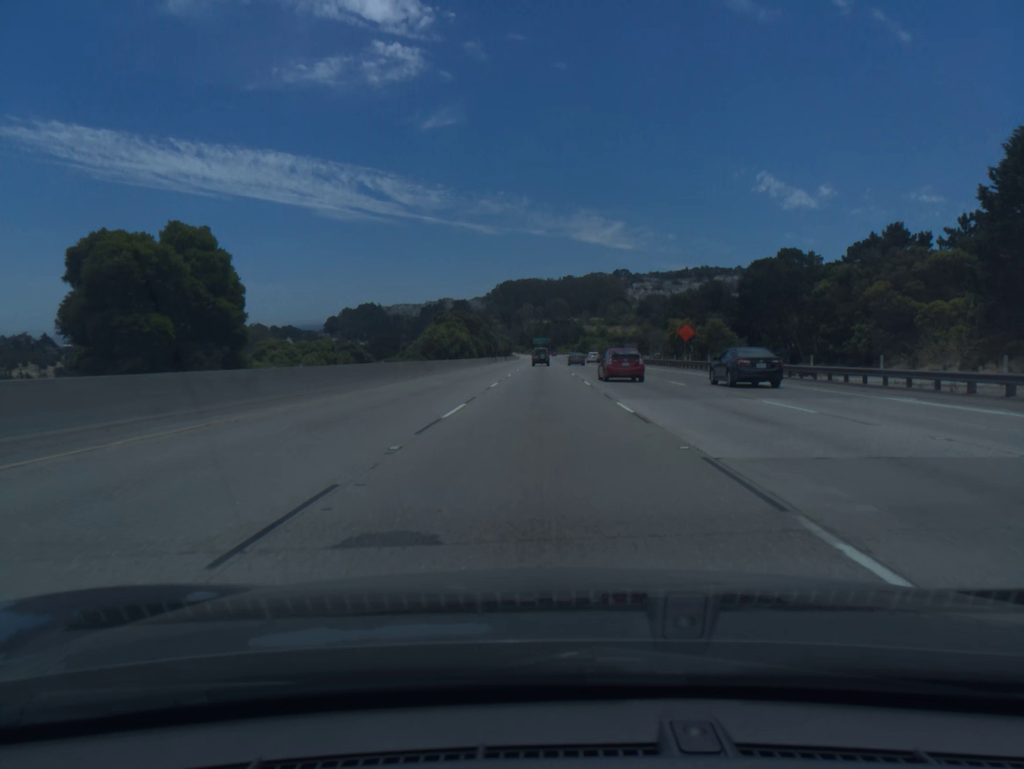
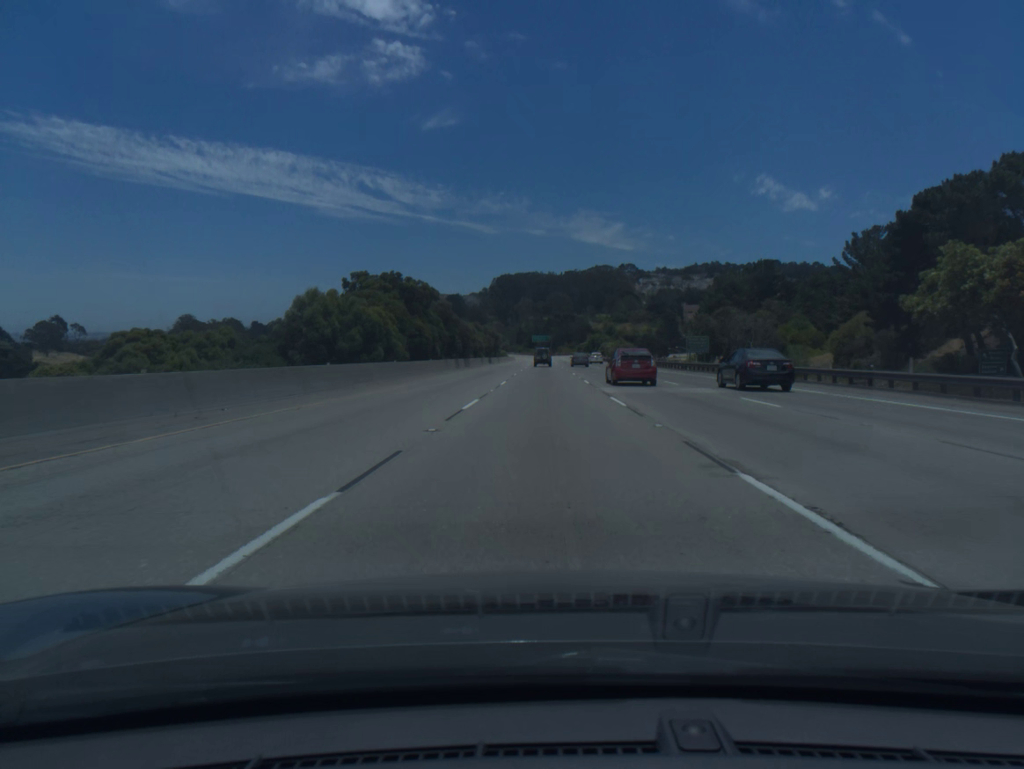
(-0.1, +55.4) m; 0°
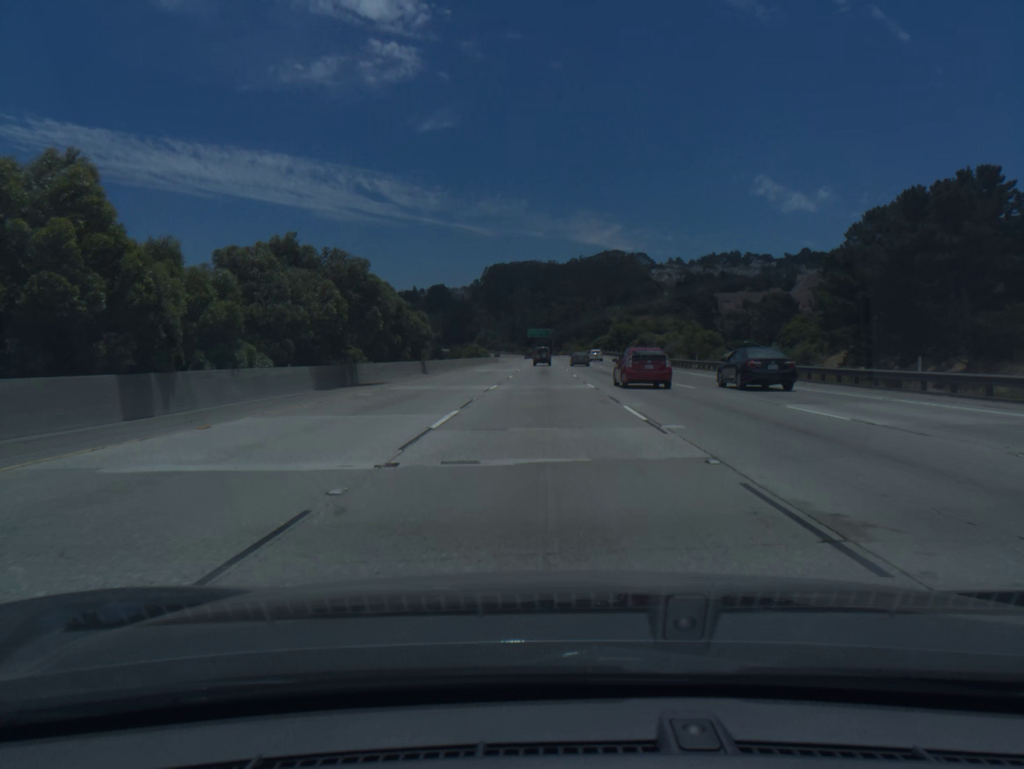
(+0.3, +92.2) m; 0°
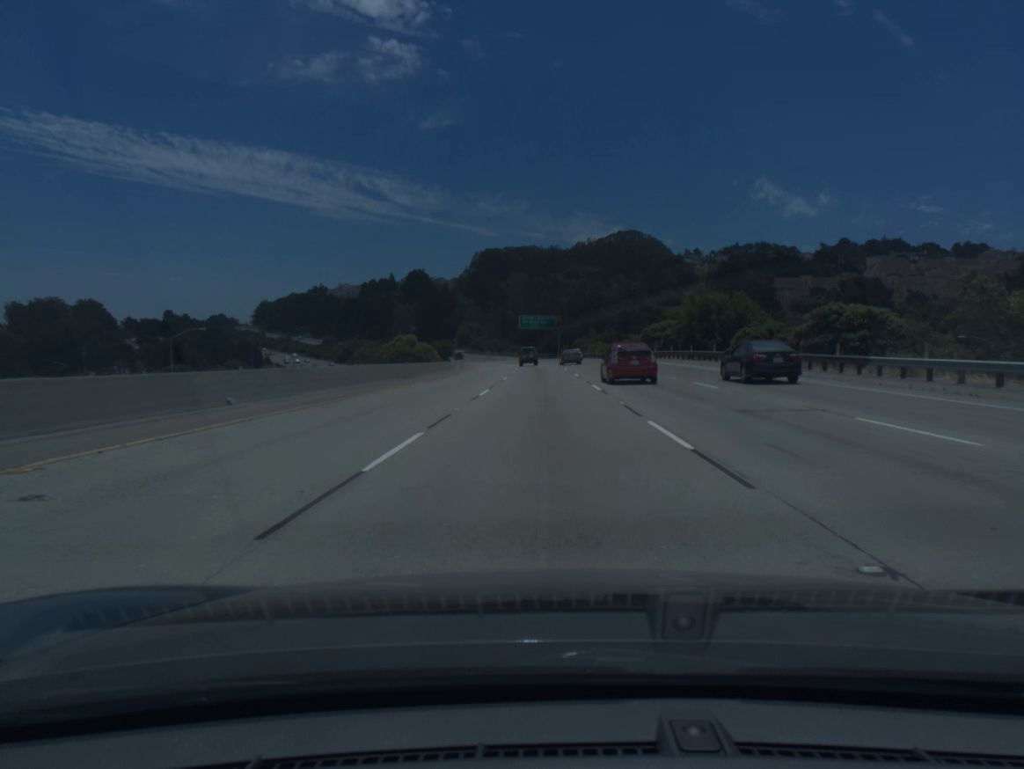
(+0.2, +92.2) m; 0°
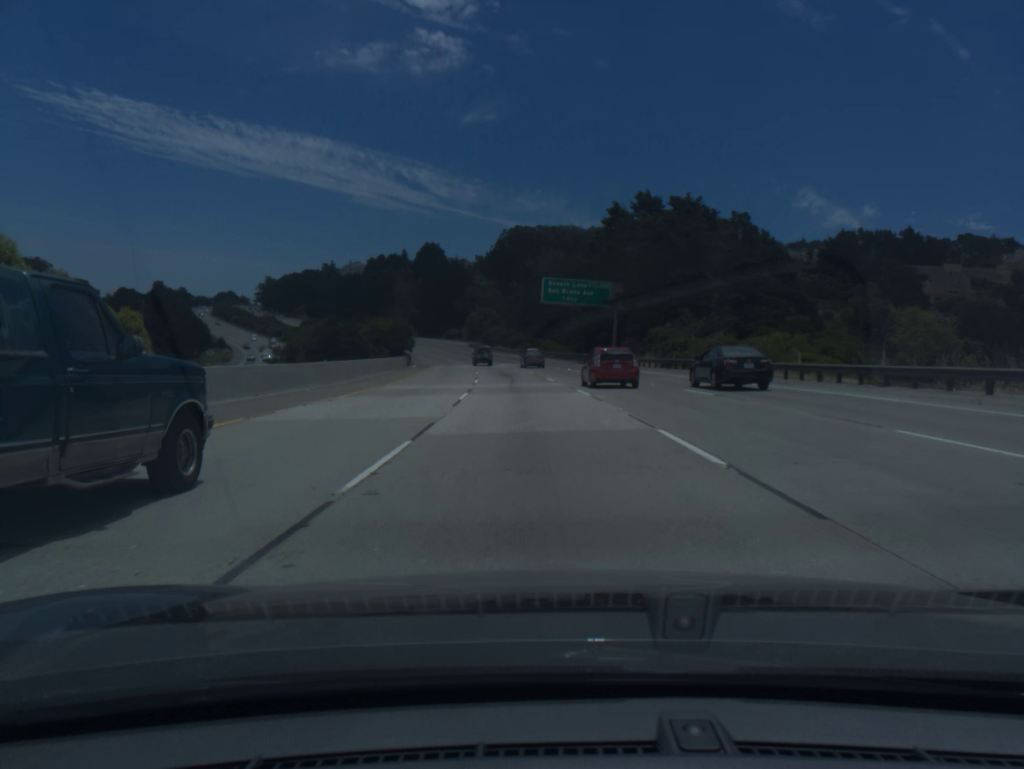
(-0.8, +74.1) m; -2°
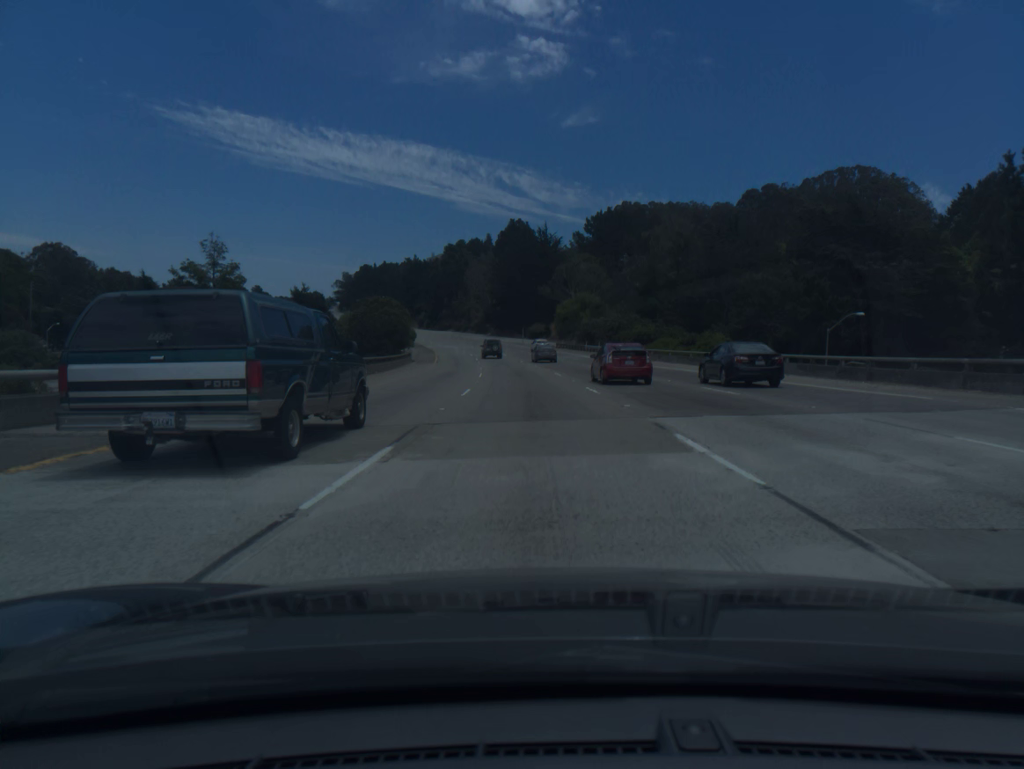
(-4.8, +74.0) m; -7°
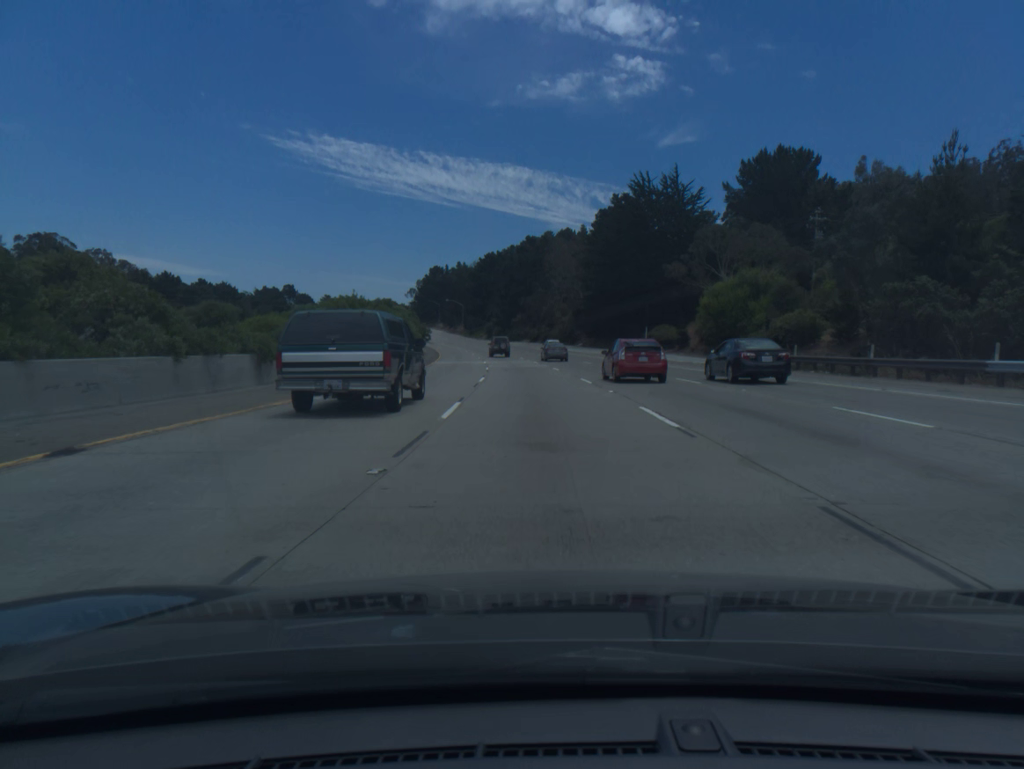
(-4.5, +73.9) m; -7°
